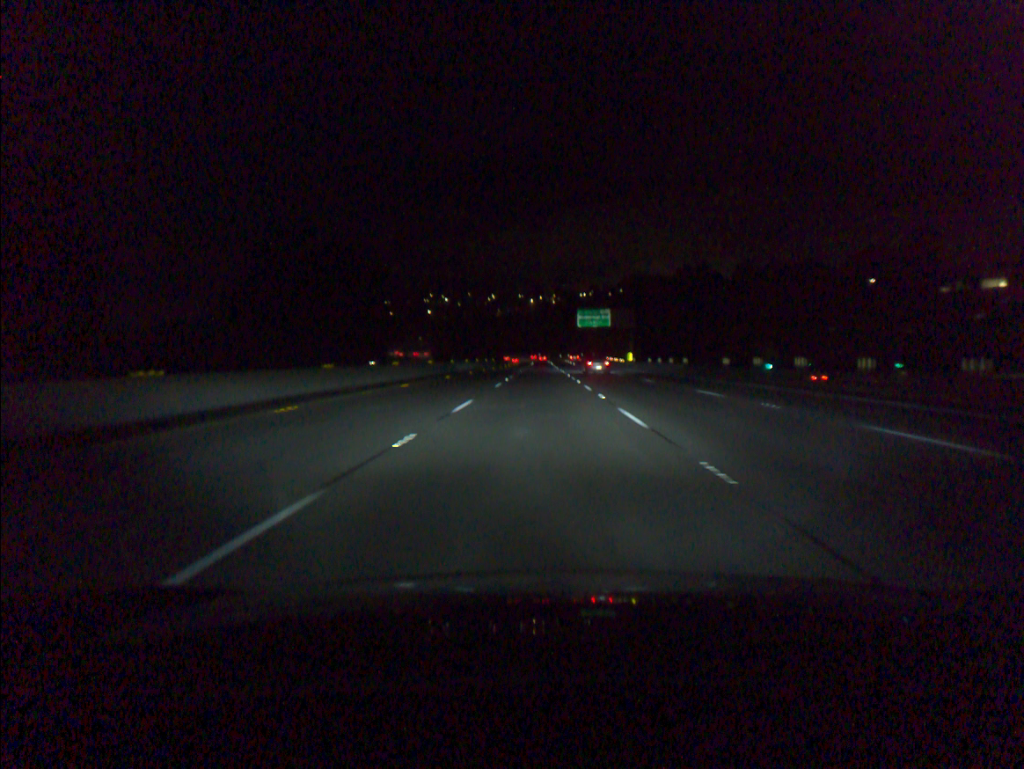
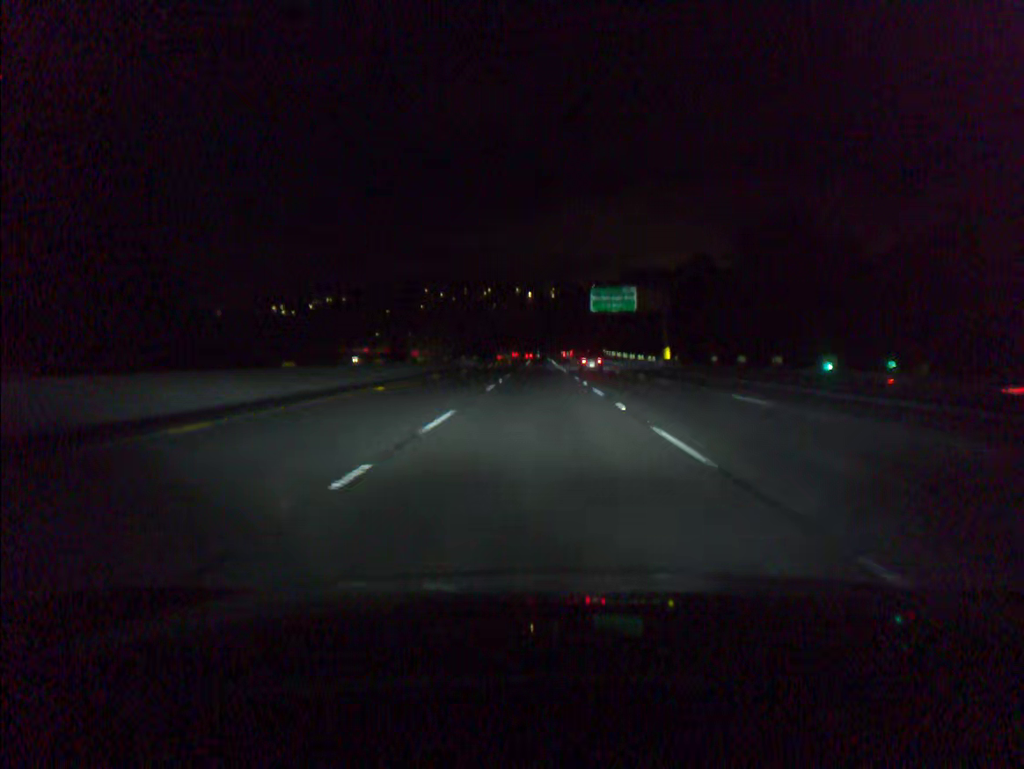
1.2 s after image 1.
(0.0, +34.1) m; 0°
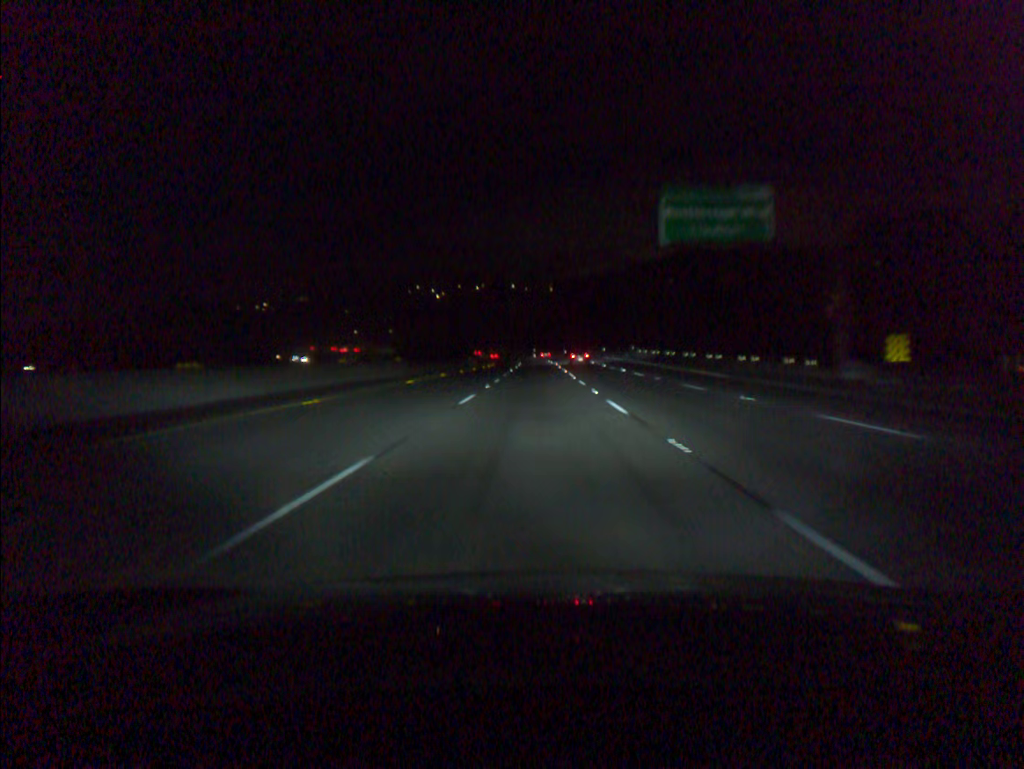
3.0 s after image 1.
(+0.1, +51.2) m; 0°
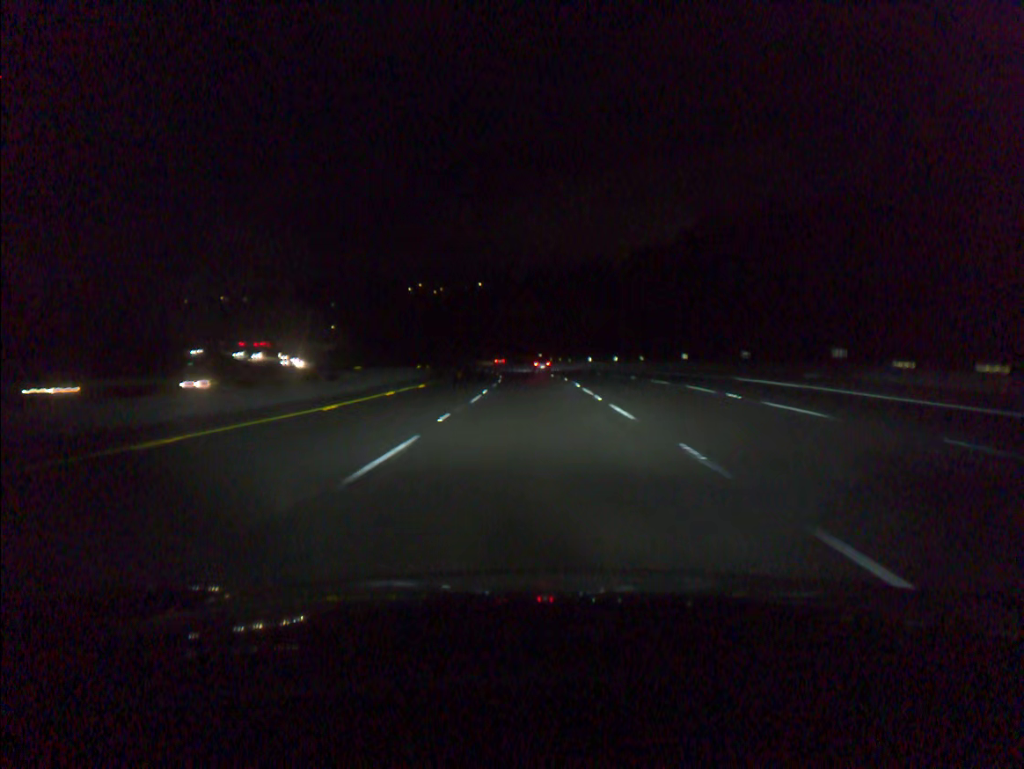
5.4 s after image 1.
(-0.2, +68.0) m; -1°
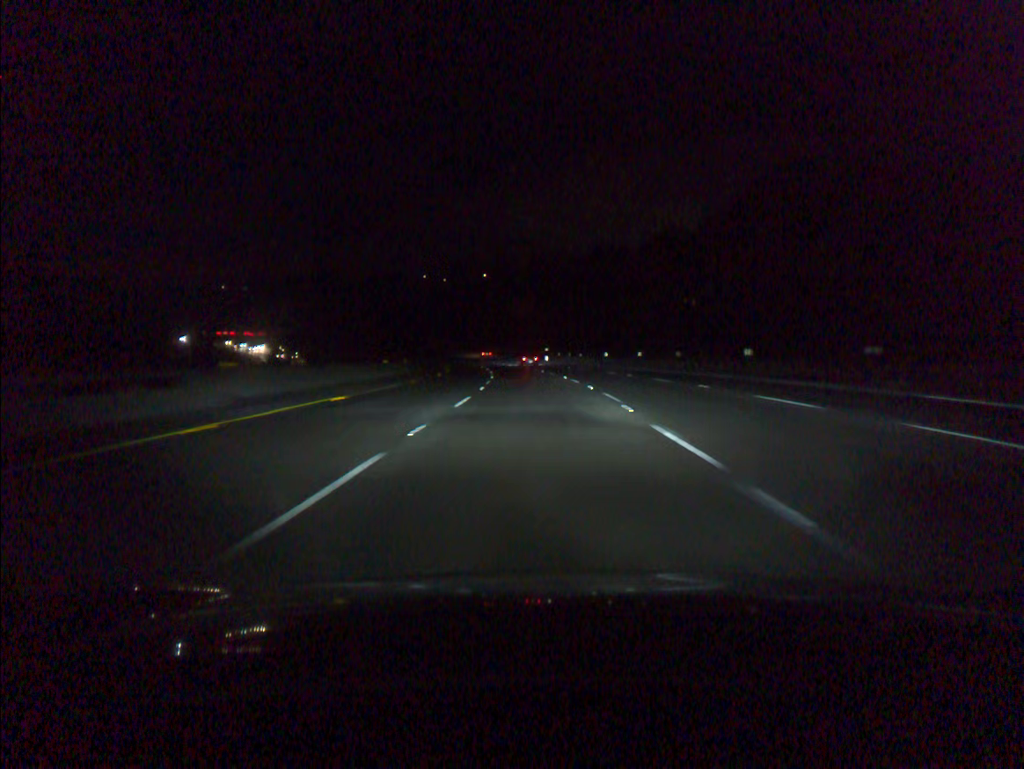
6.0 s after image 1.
(-0.1, +17.0) m; 0°
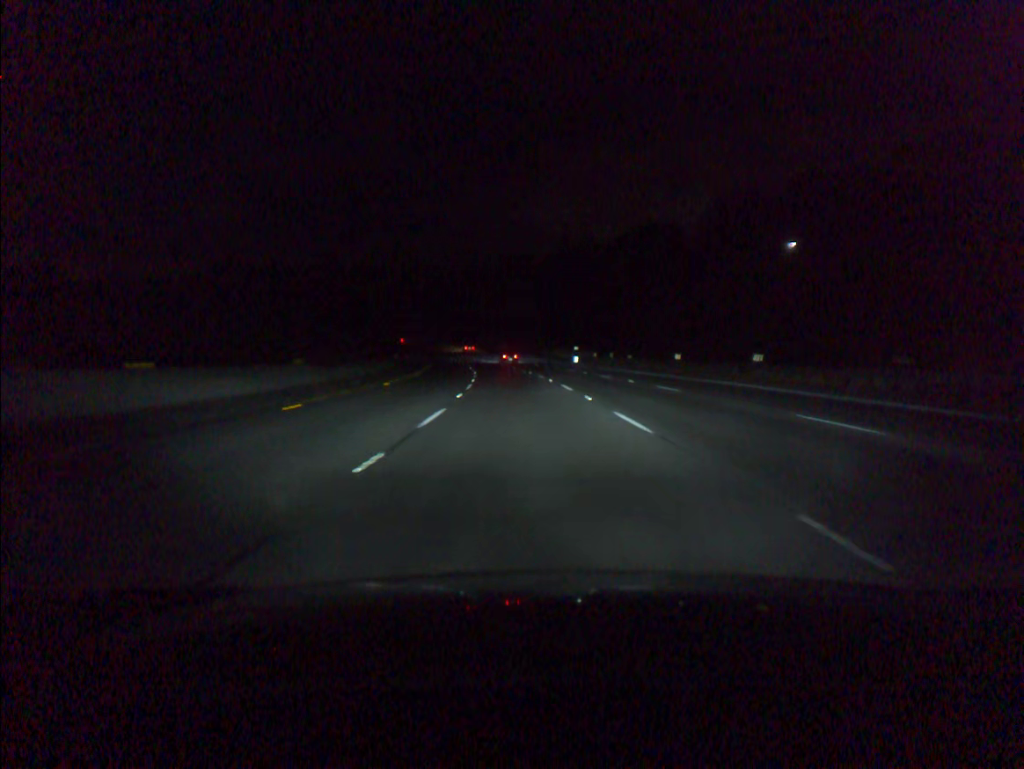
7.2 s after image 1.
(-0.4, +33.9) m; -2°
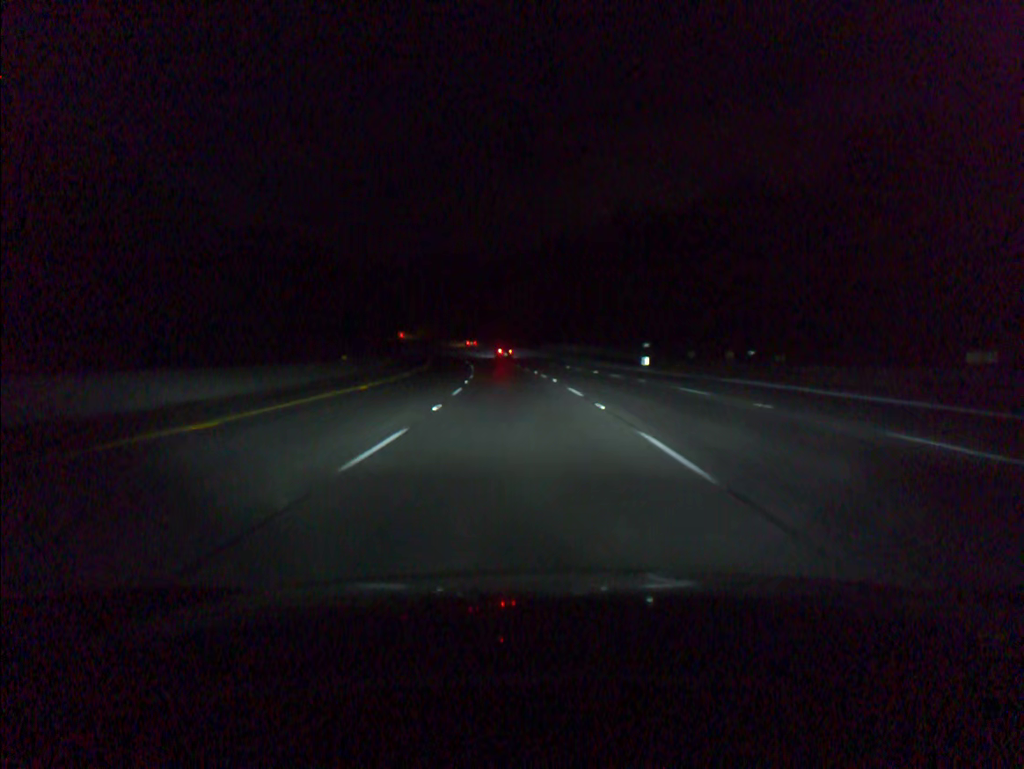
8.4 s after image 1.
(-0.9, +33.9) m; -3°
